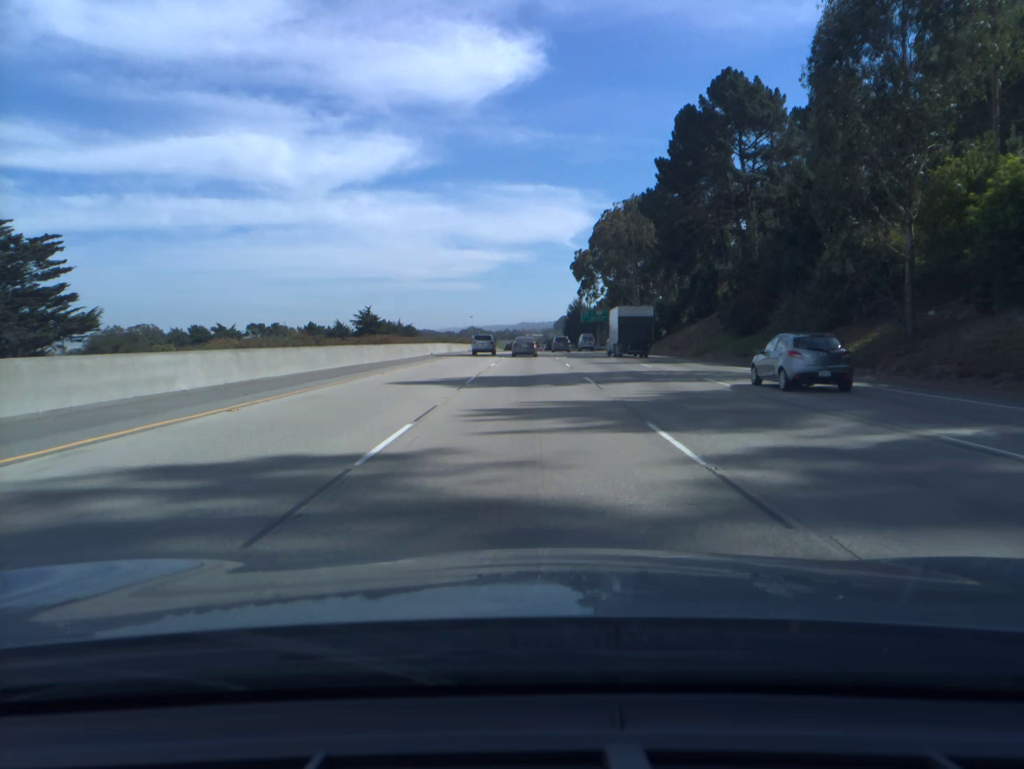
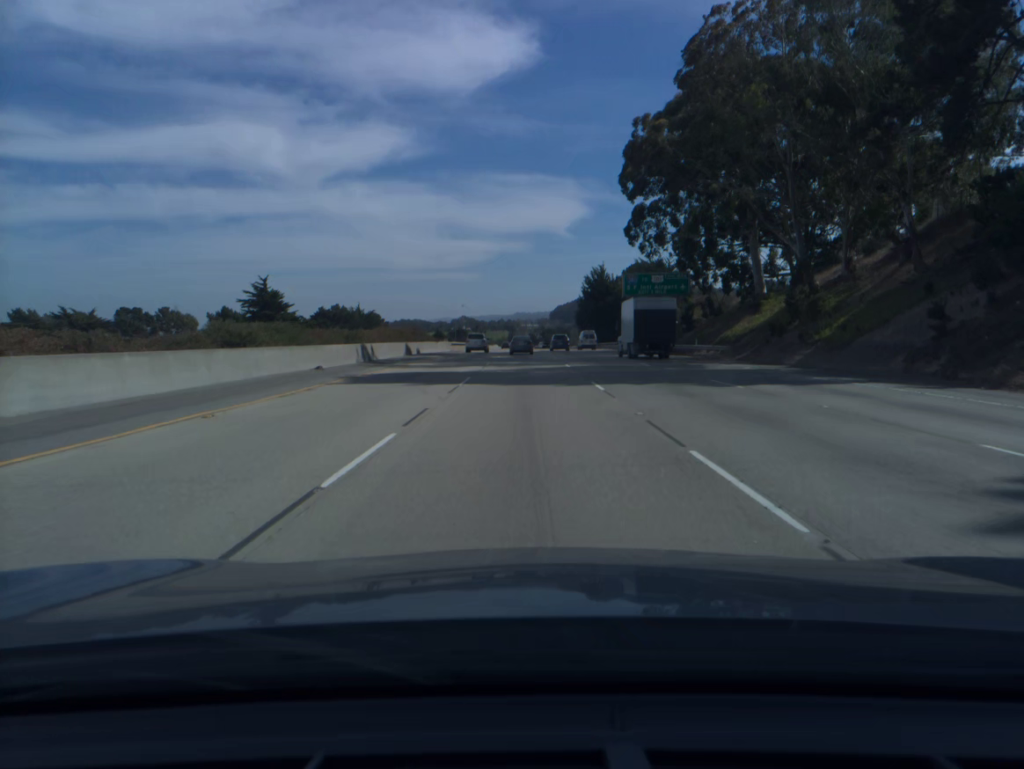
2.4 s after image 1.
(+0.2, +74.2) m; 0°
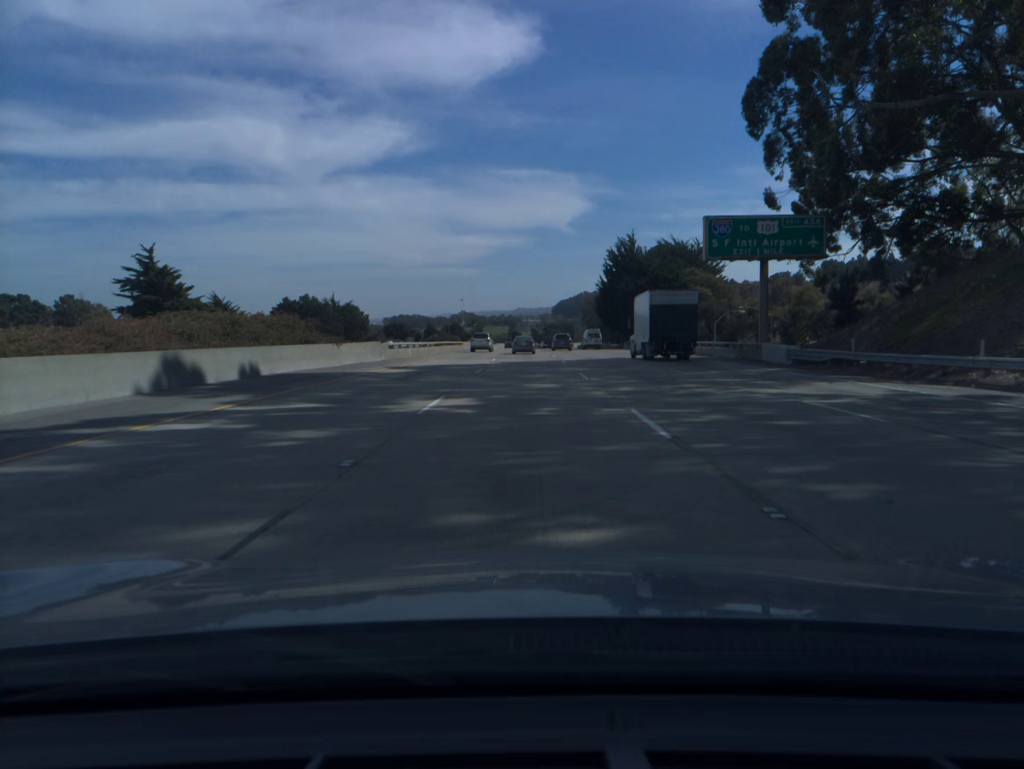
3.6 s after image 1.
(0.0, +37.5) m; 0°
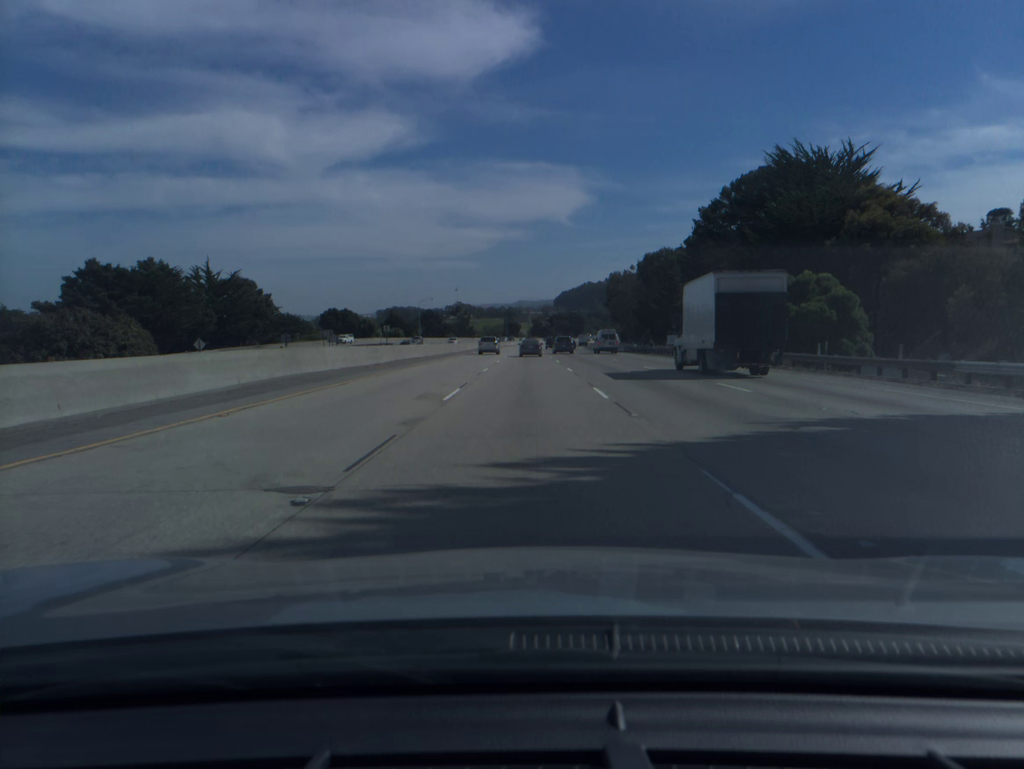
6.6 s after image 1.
(0.0, +94.1) m; 0°
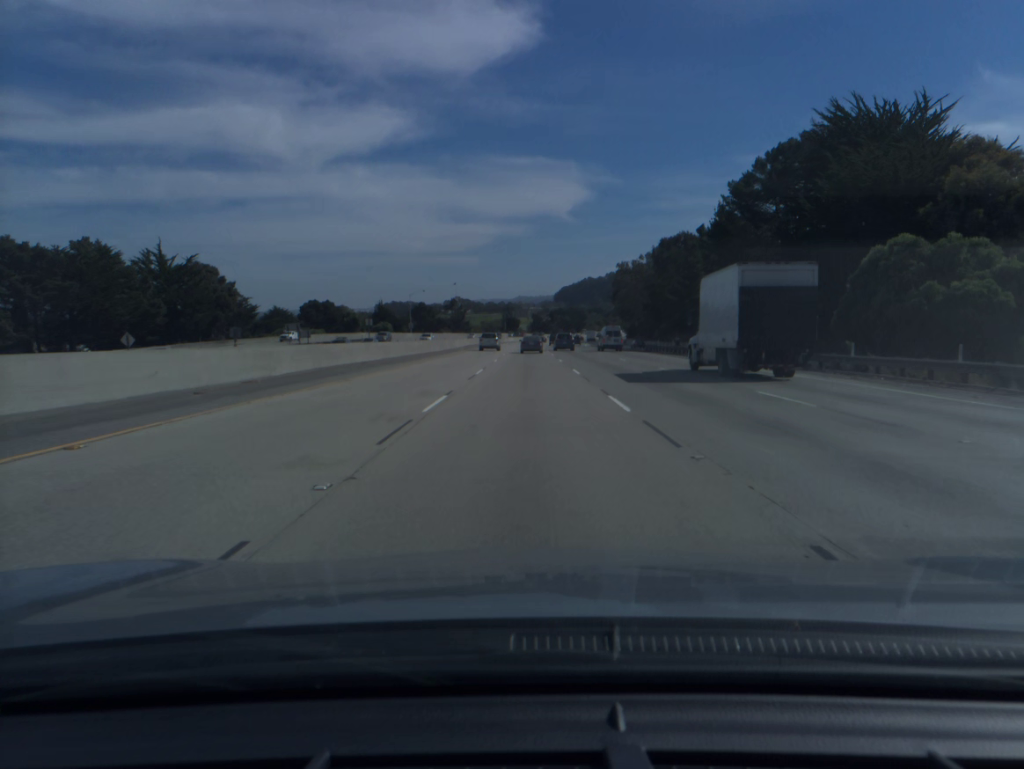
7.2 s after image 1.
(0.0, +18.9) m; 0°
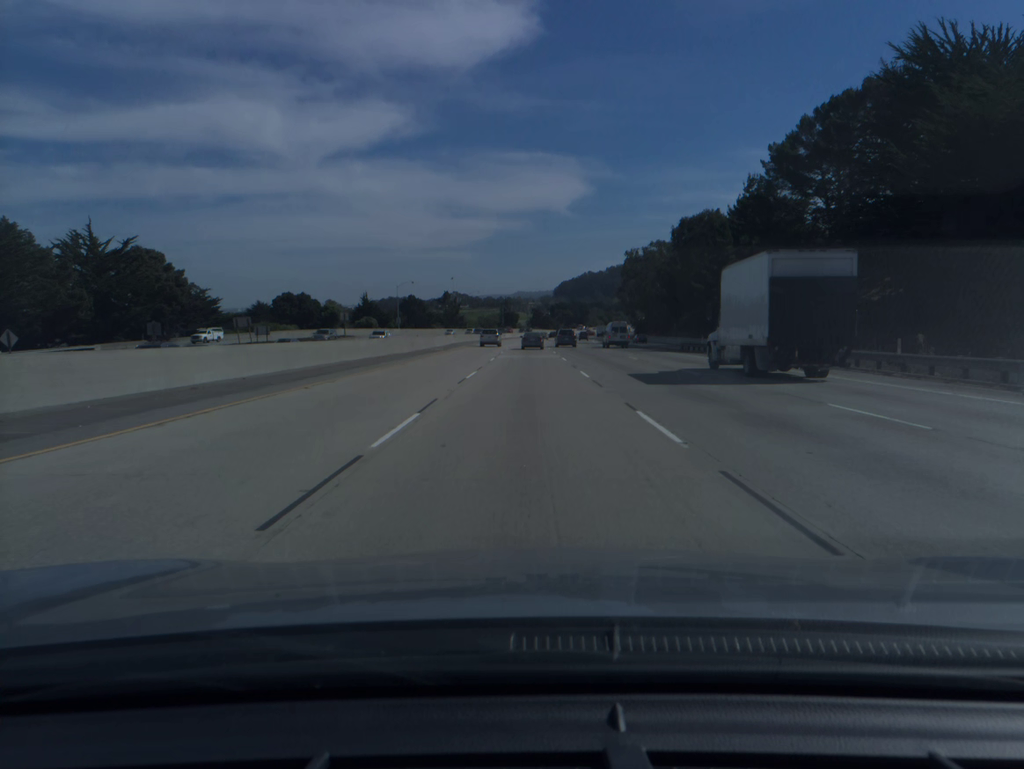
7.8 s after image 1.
(0.0, +18.9) m; 0°
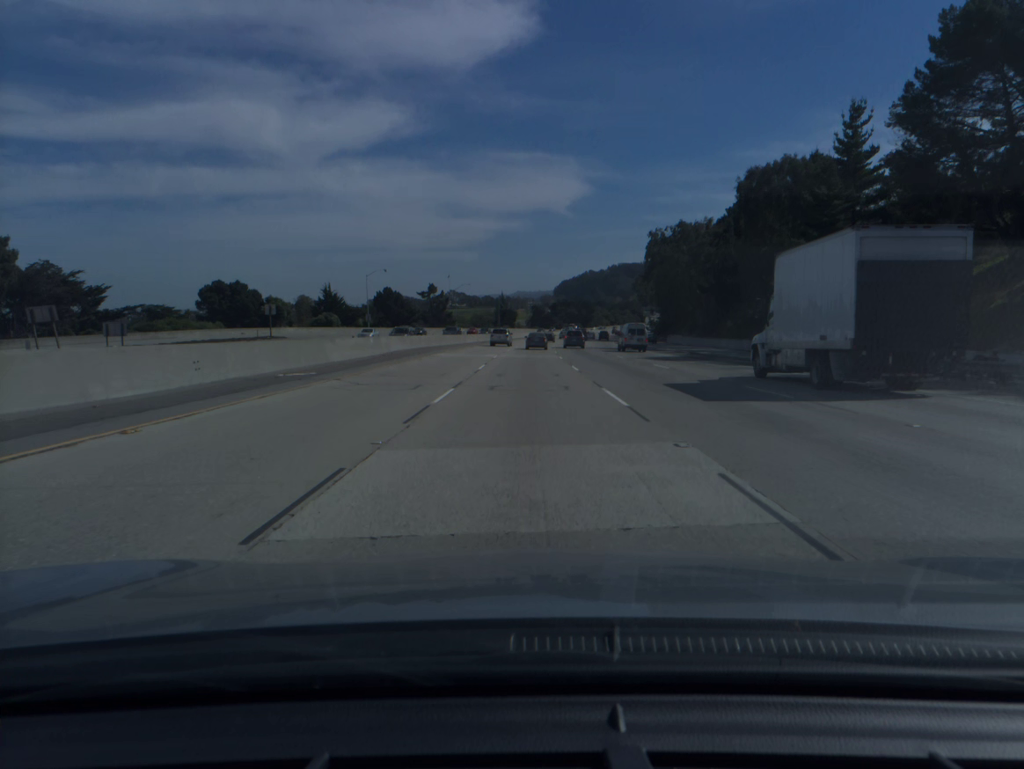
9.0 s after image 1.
(+0.1, +38.0) m; 0°
